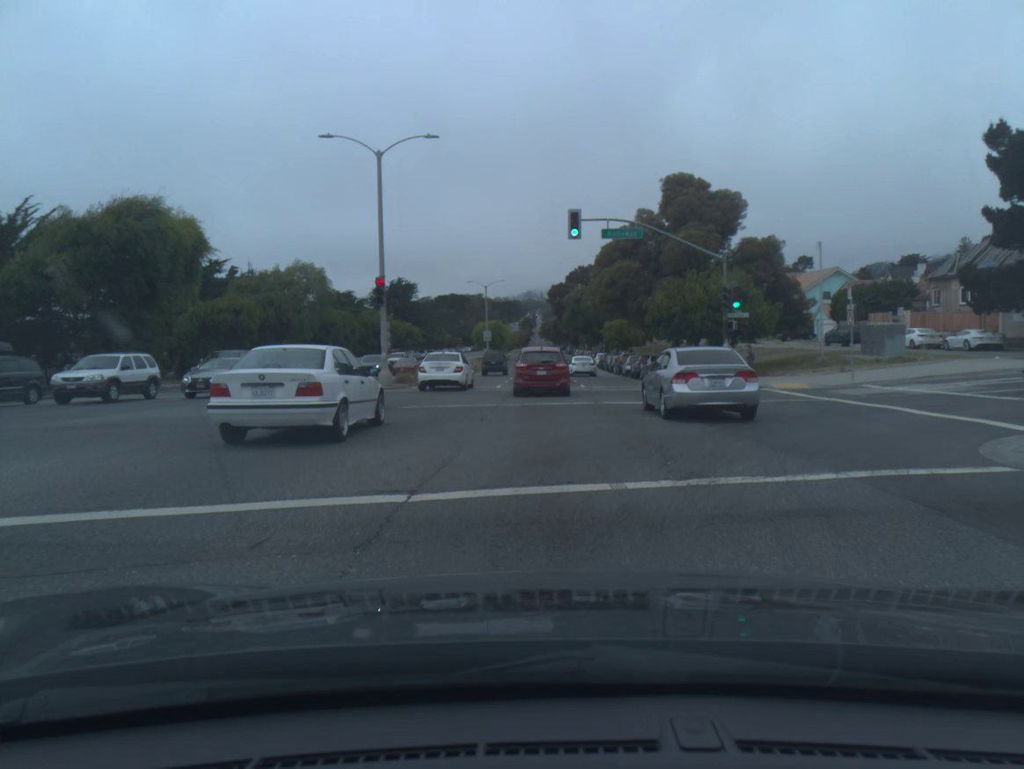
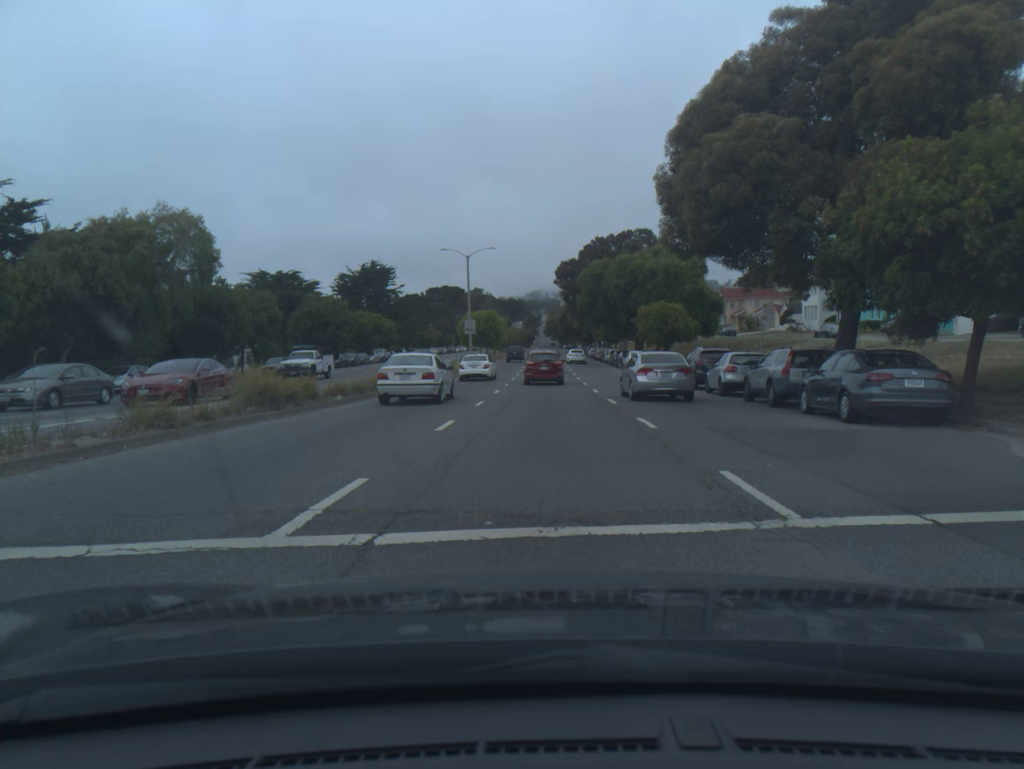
(-0.1, +27.0) m; -1°
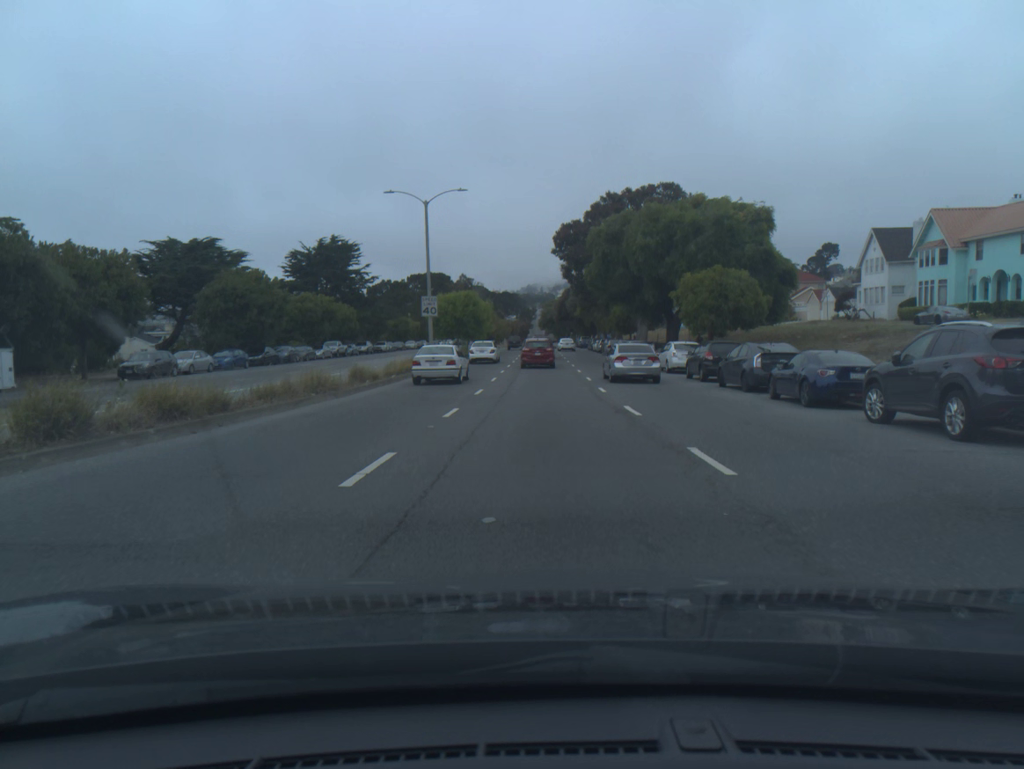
(+0.1, +20.2) m; 0°
